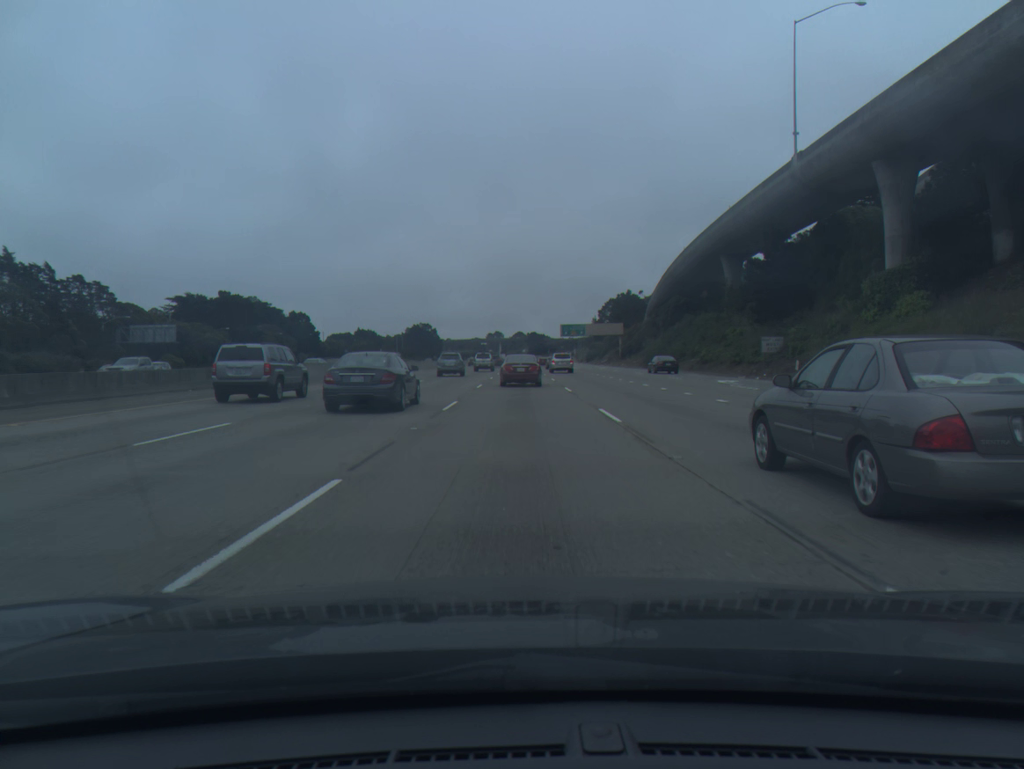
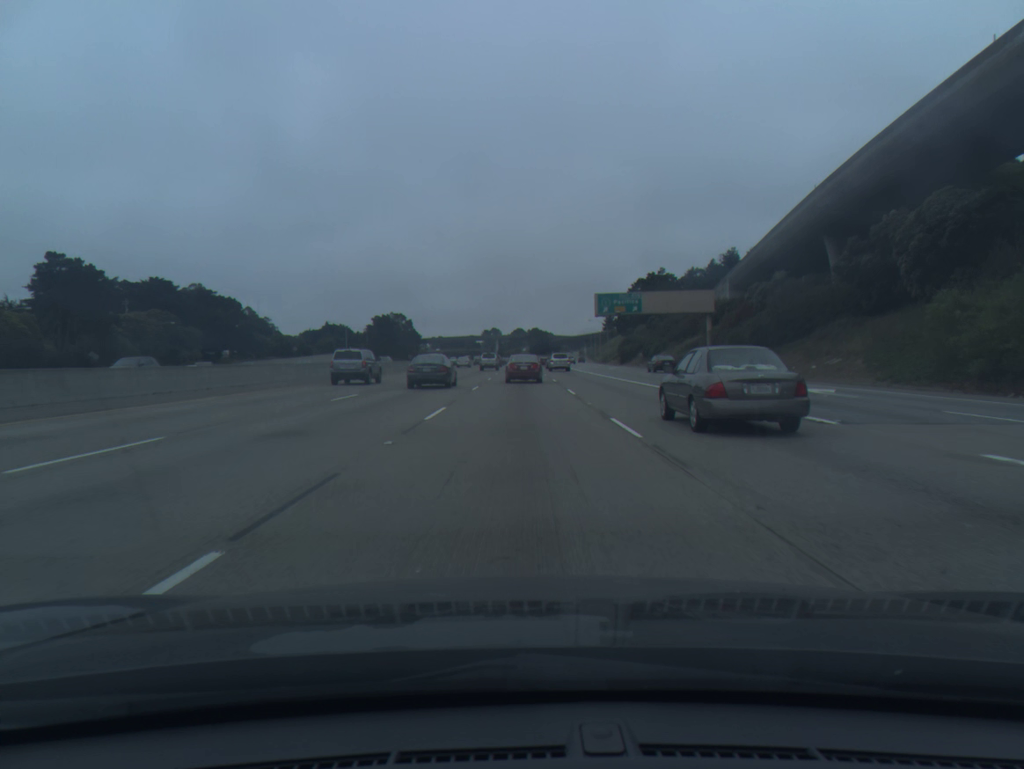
(+0.2, +76.1) m; 0°
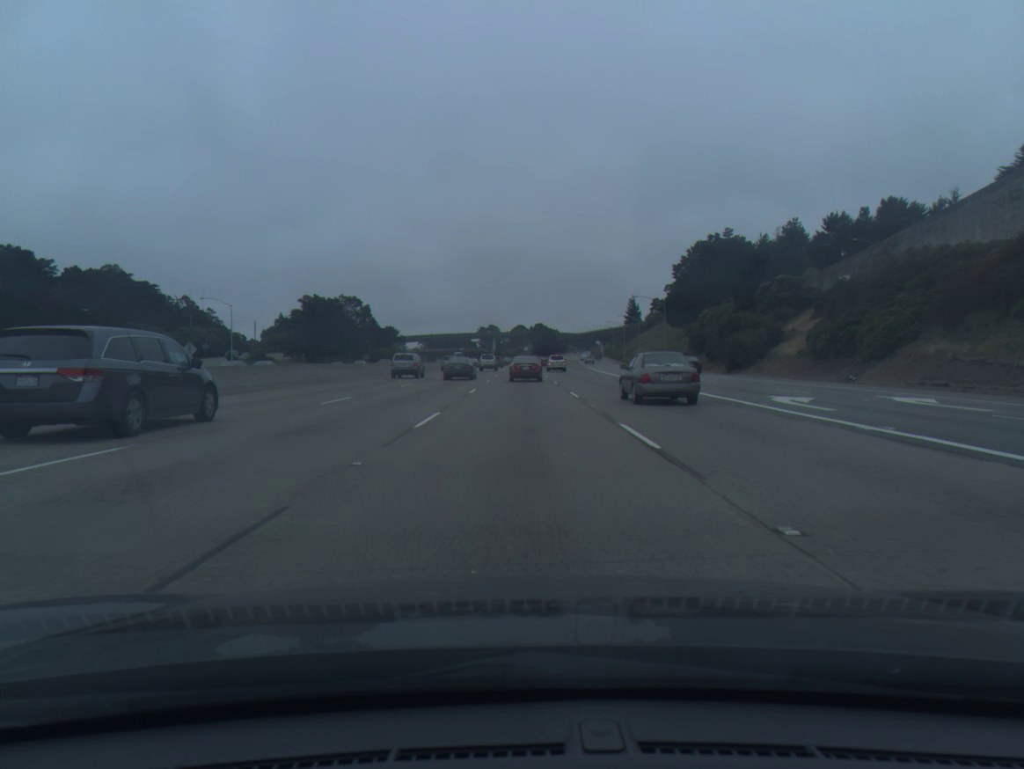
(+0.1, +74.5) m; 0°
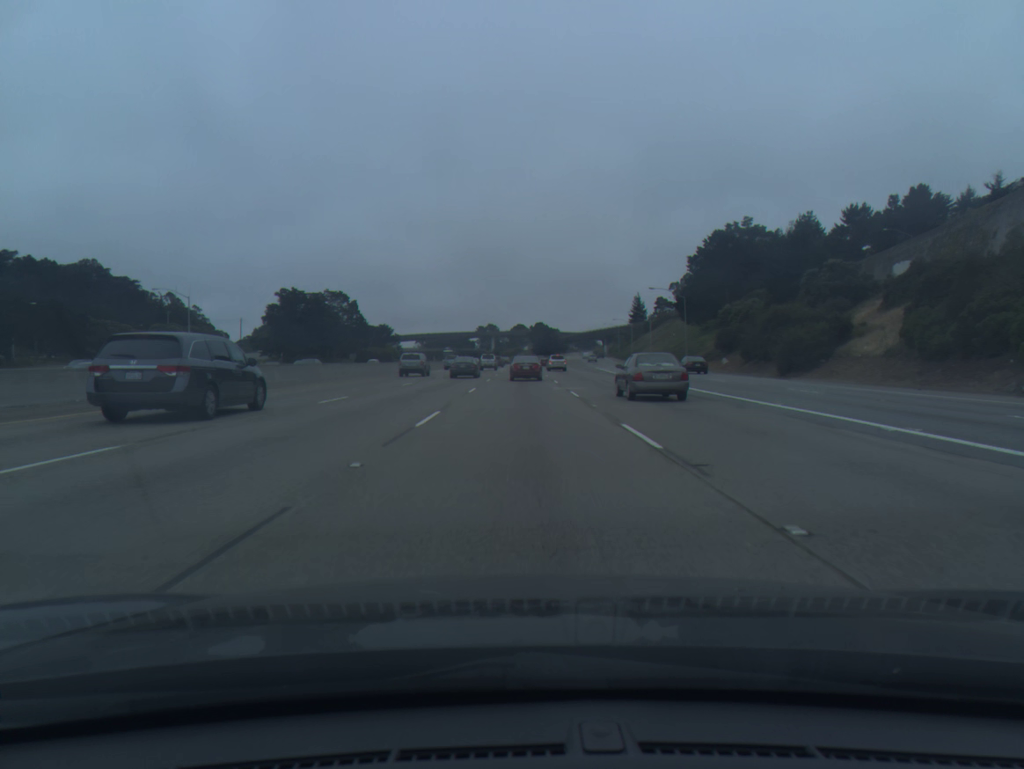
(0.0, +14.9) m; 0°
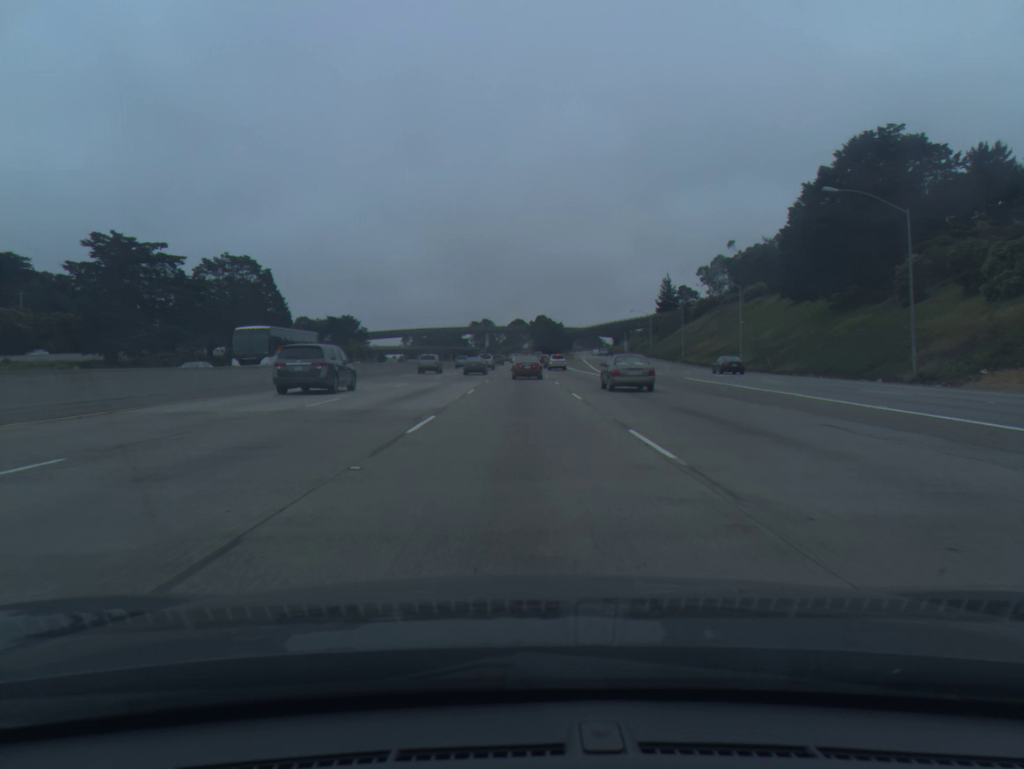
(+0.1, +59.6) m; 0°
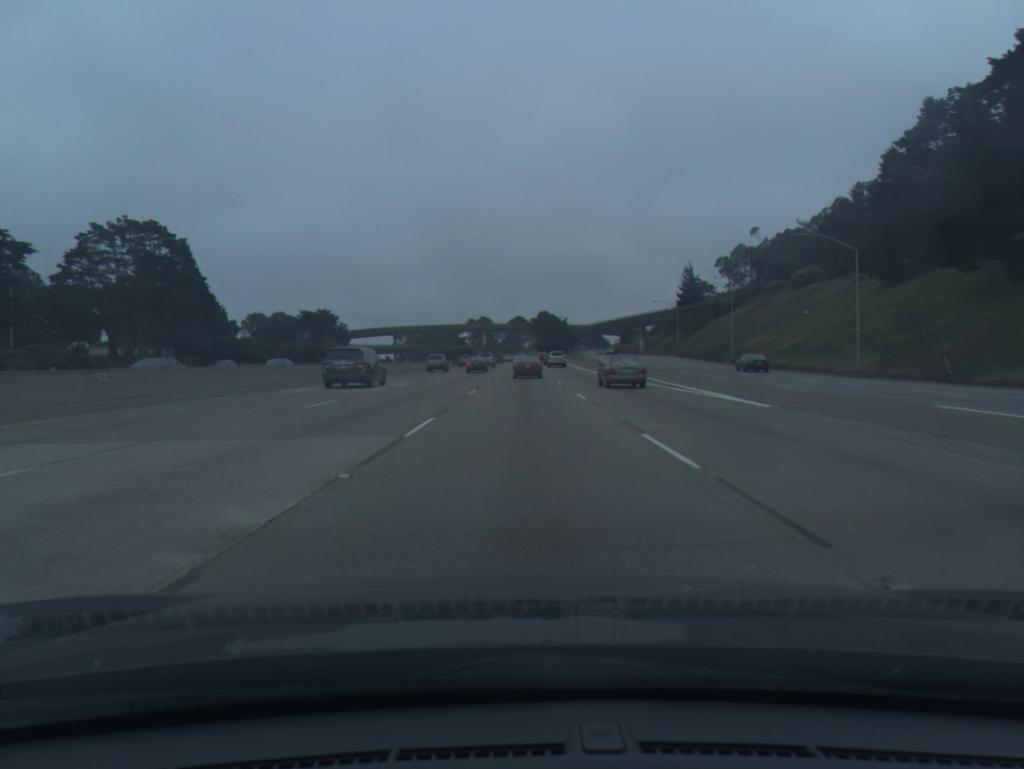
(0.0, +29.9) m; 0°
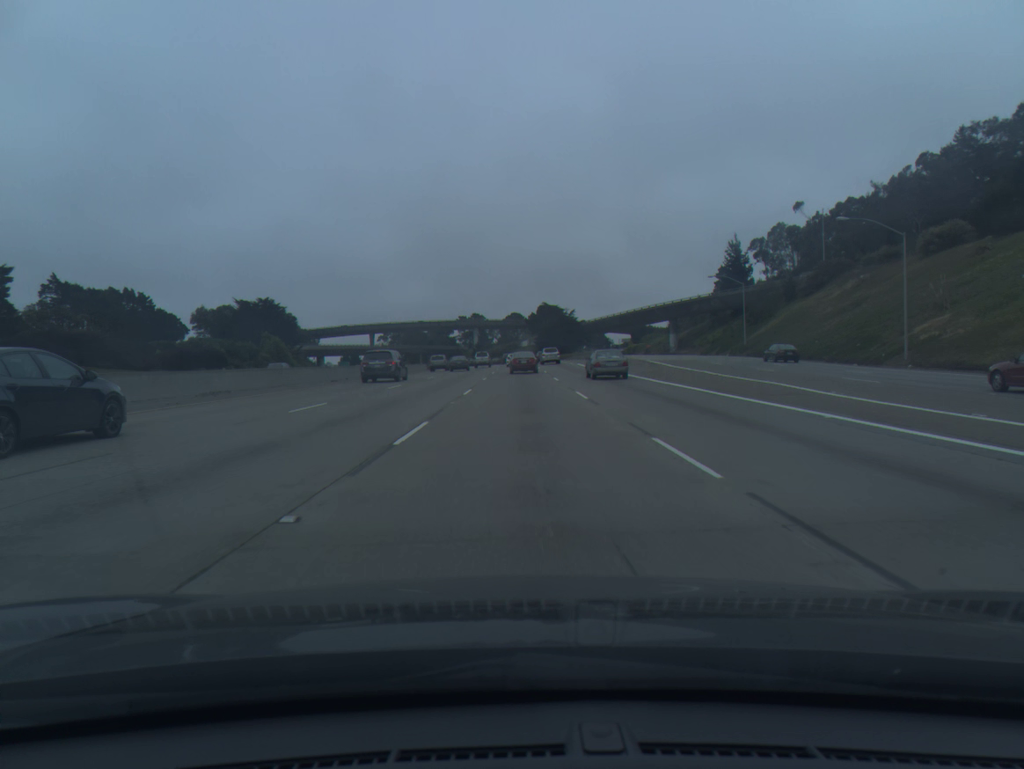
(+0.1, +44.9) m; 0°
